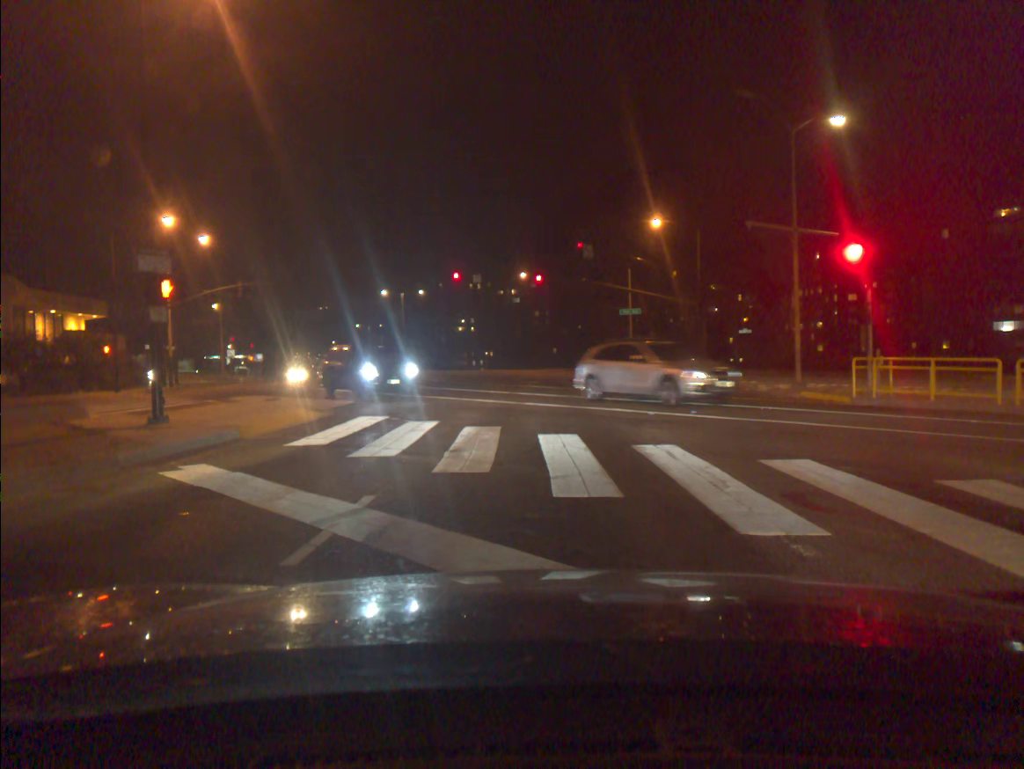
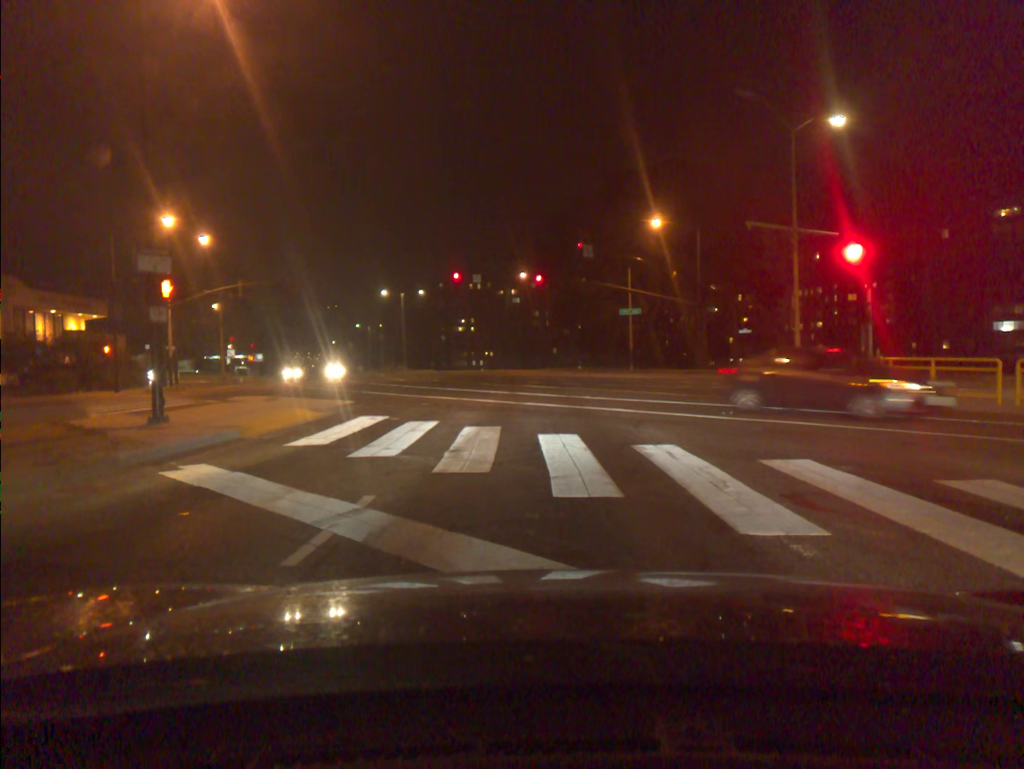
(0.0, 0.0) m; 0°
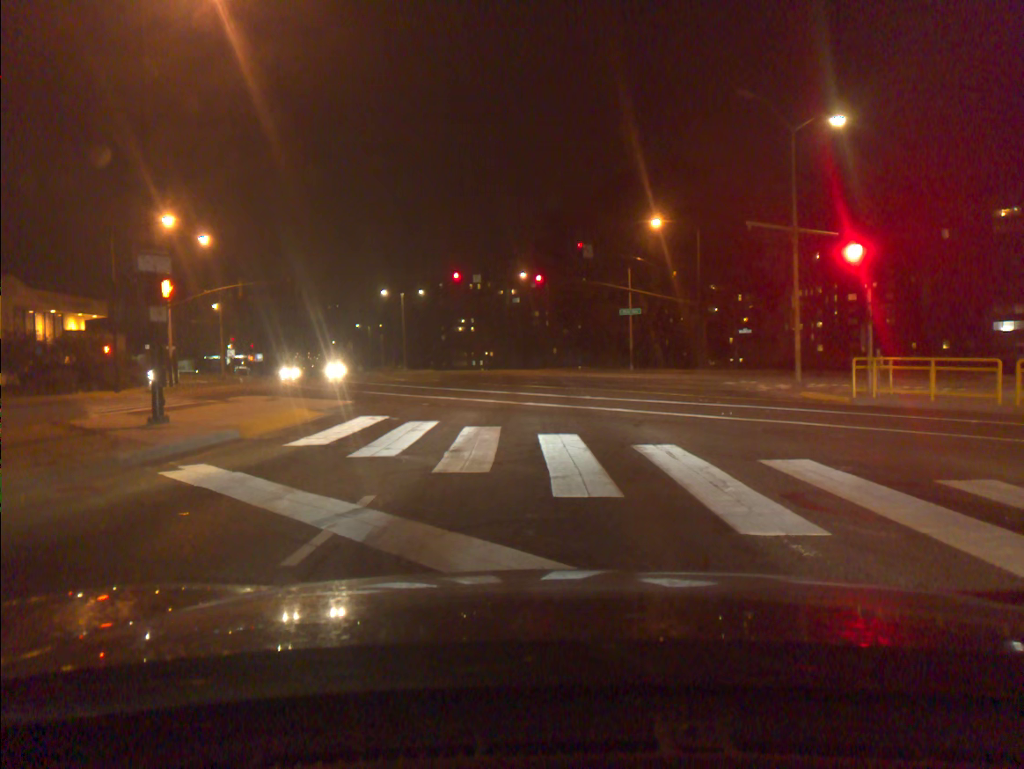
(0.0, 0.0) m; 0°
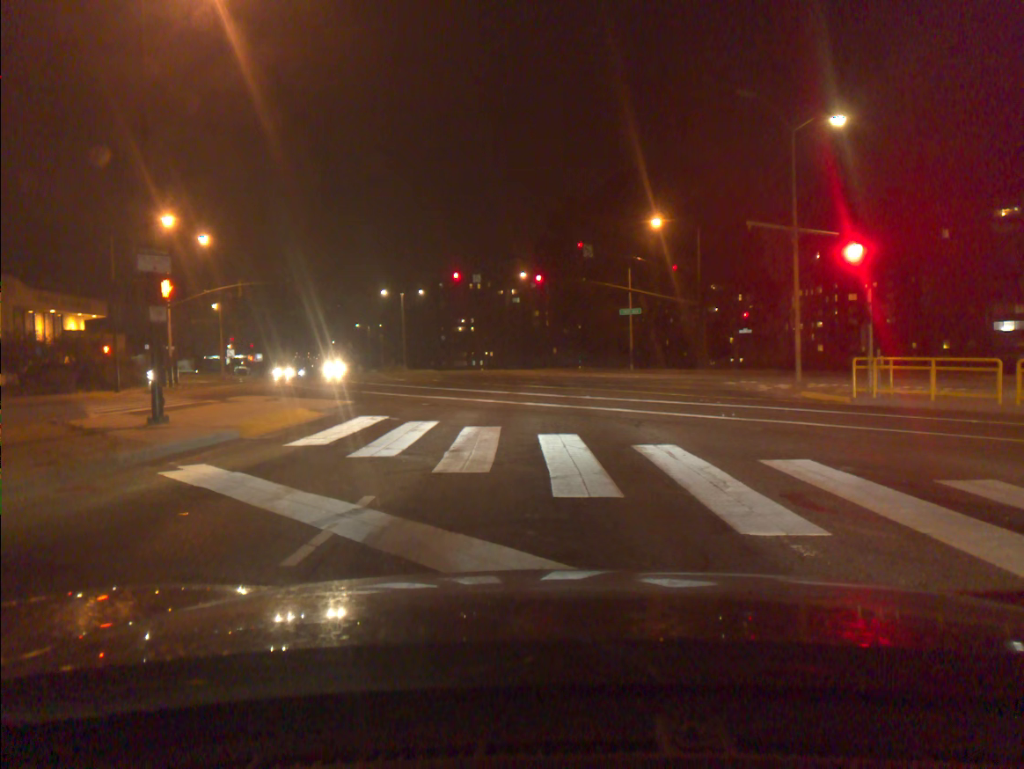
(0.0, 0.0) m; 0°
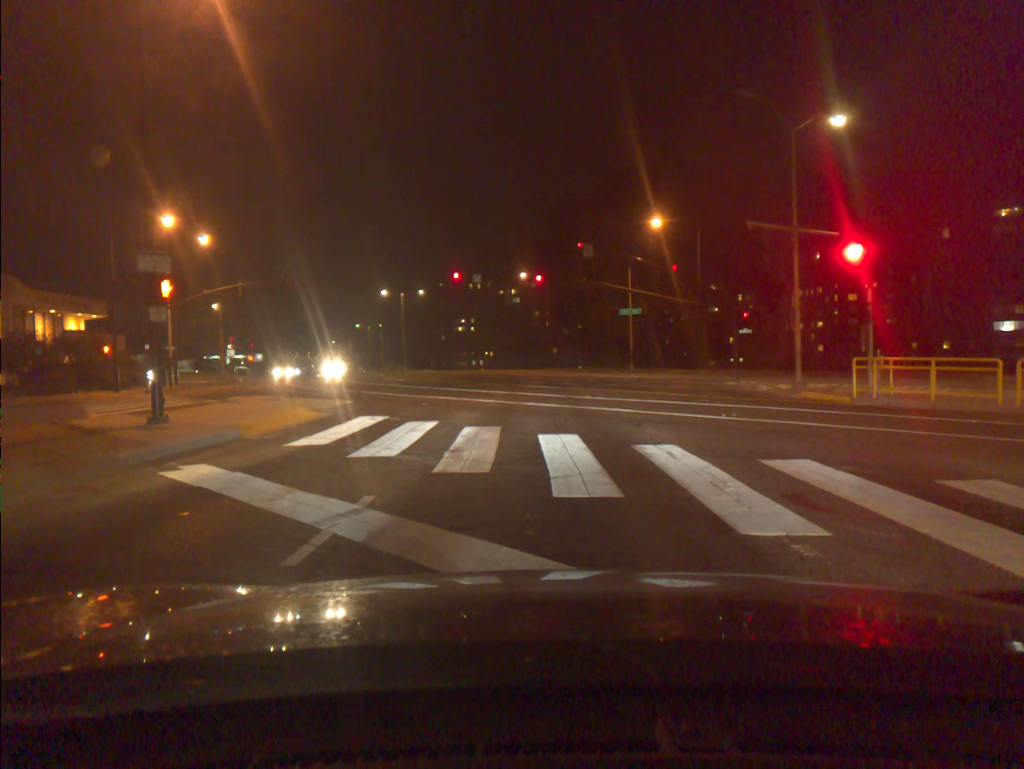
(0.0, 0.0) m; 0°
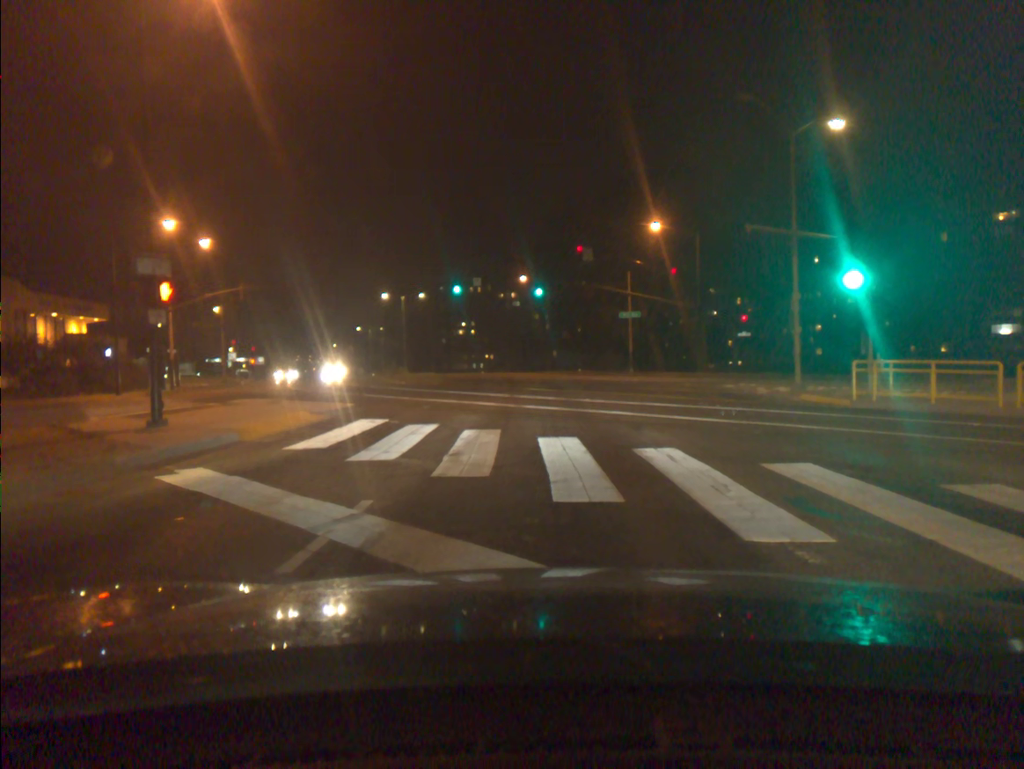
(0.0, +0.1) m; -1°
